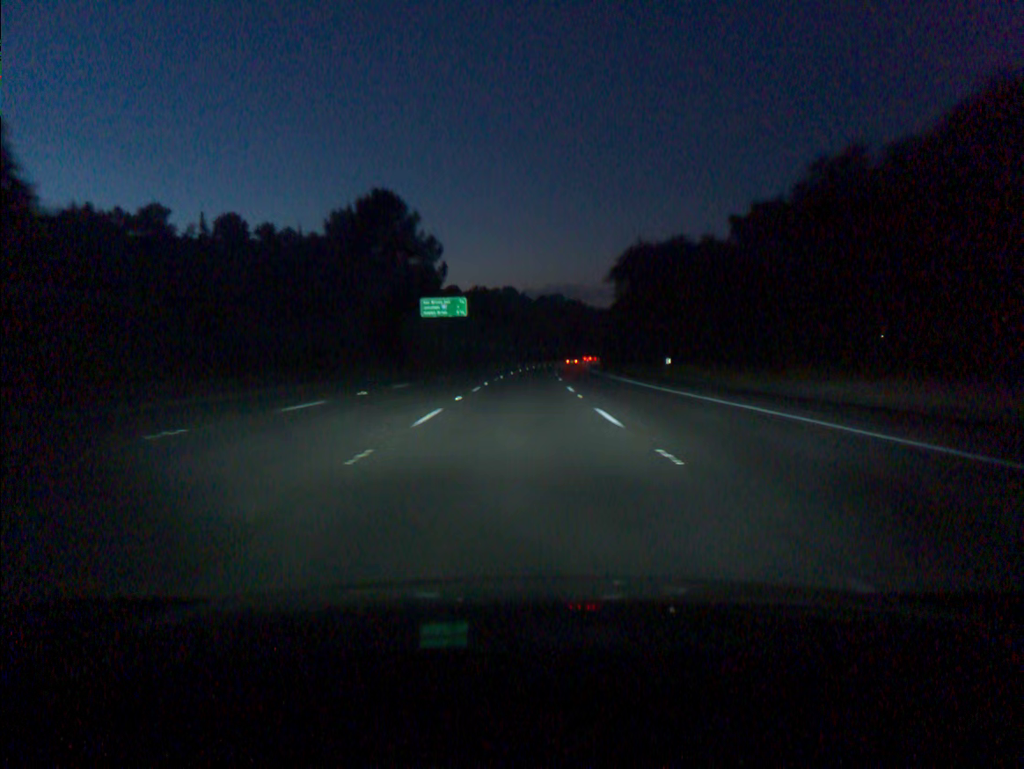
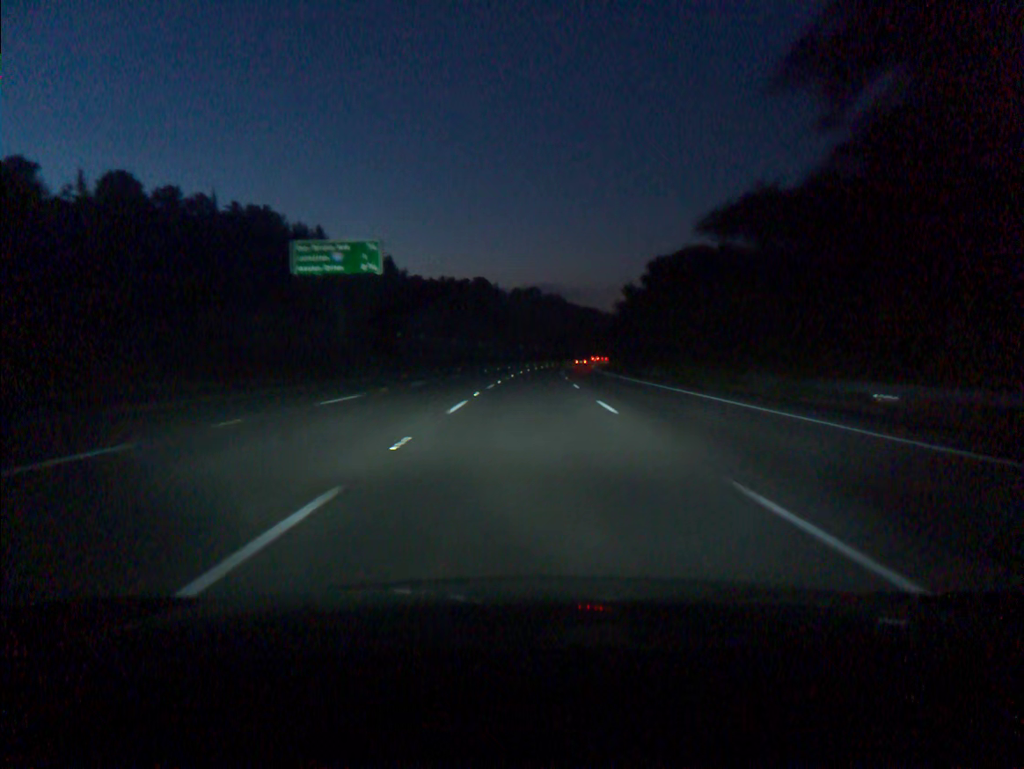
(+0.8, +55.5) m; +2°
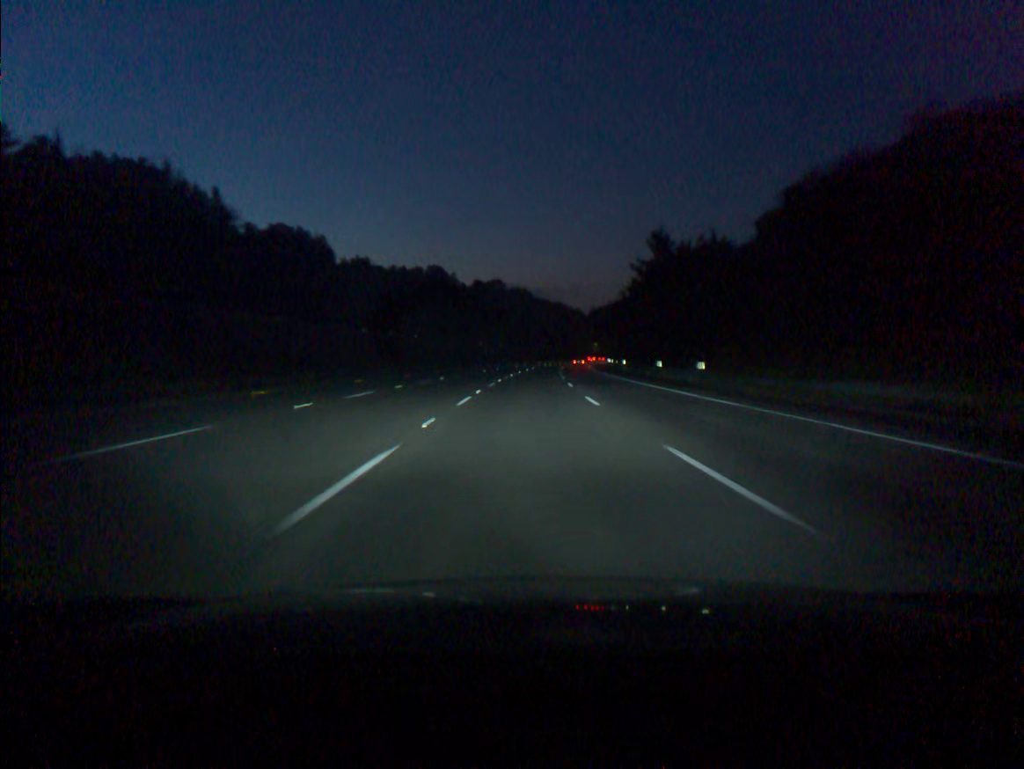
(+1.3, +55.3) m; +3°
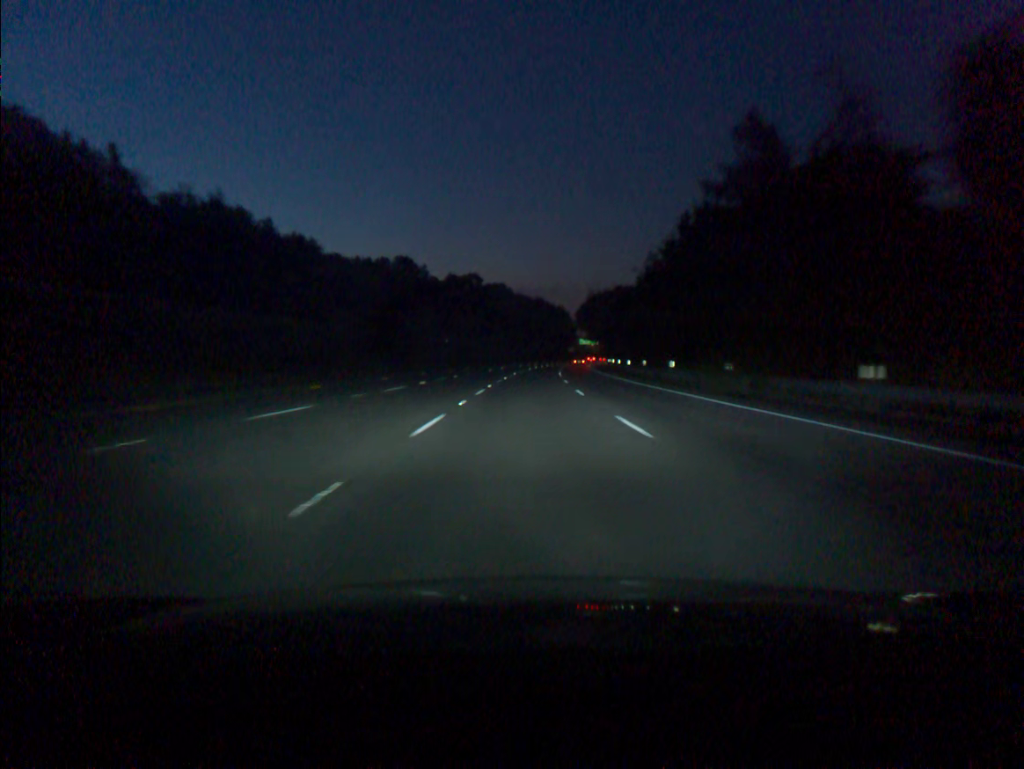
(+0.5, +36.9) m; +1°
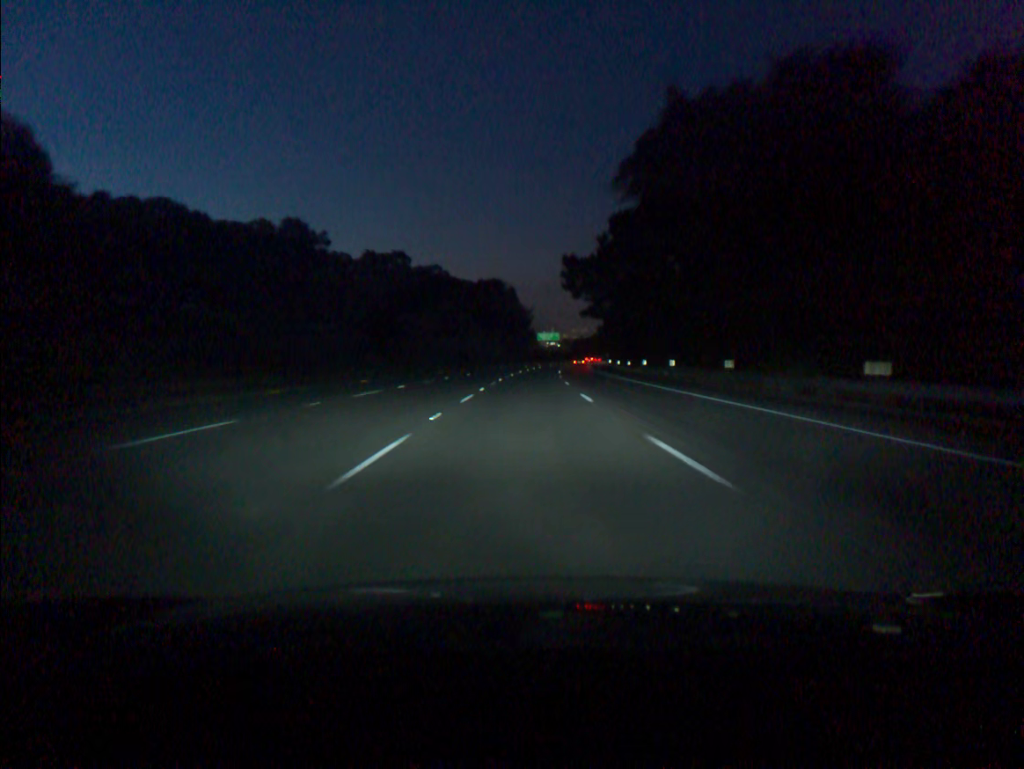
(+3.2, +92.4) m; +4°
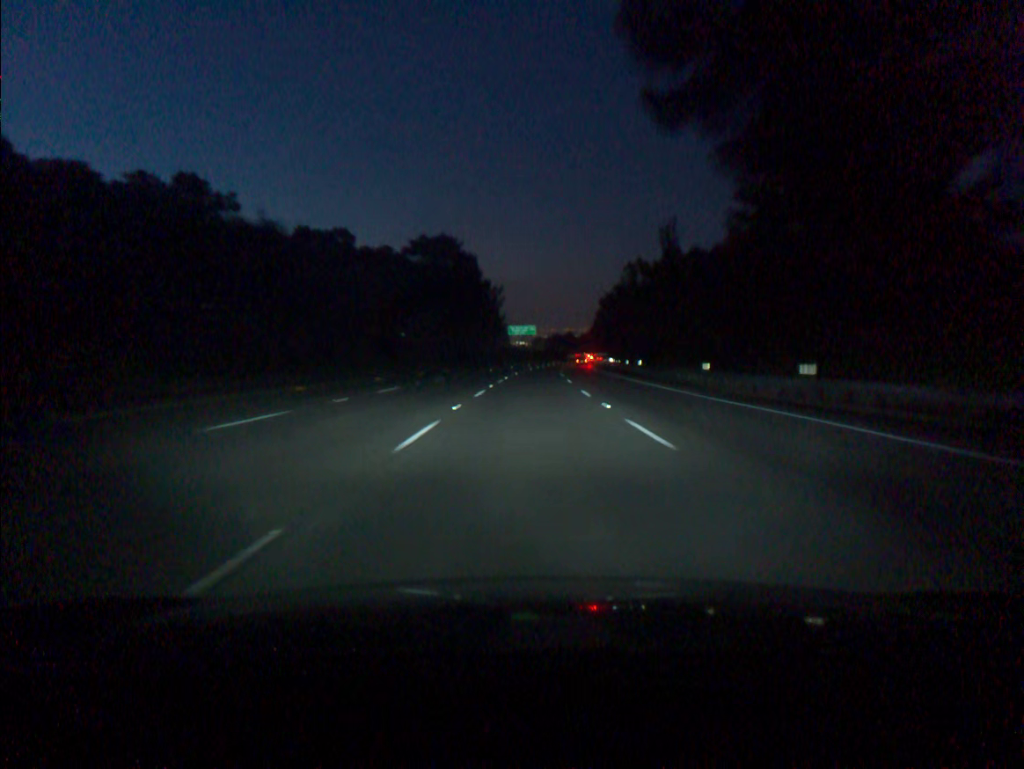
(+1.0, +55.6) m; +2°
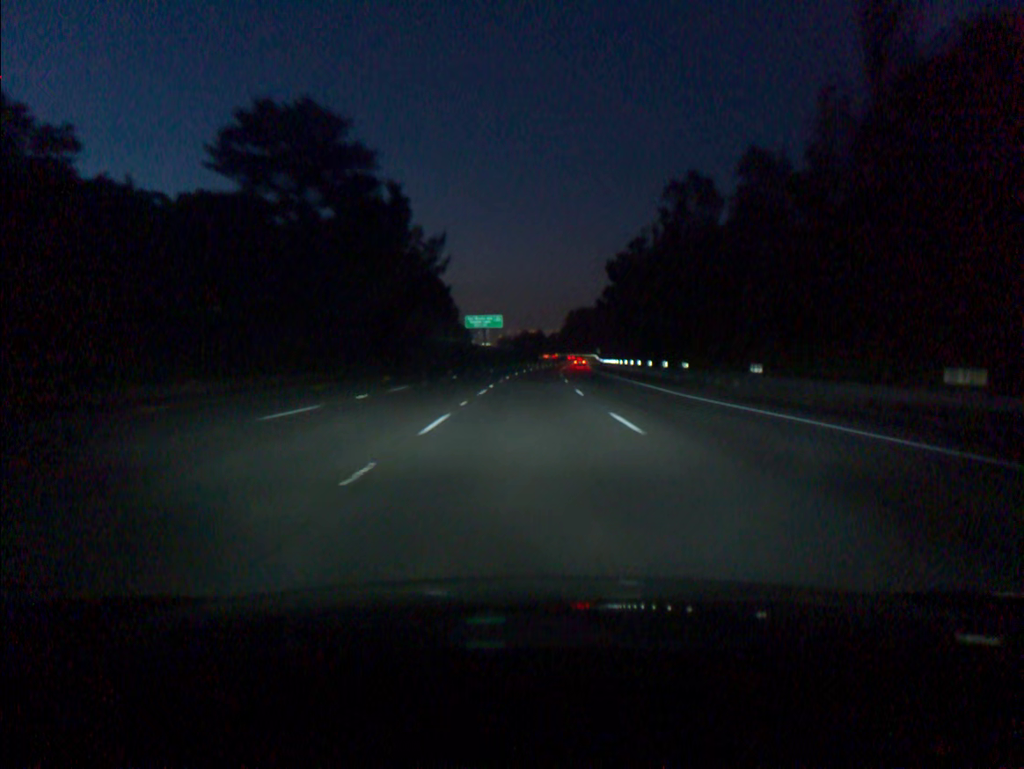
(+1.2, +55.5) m; +2°
